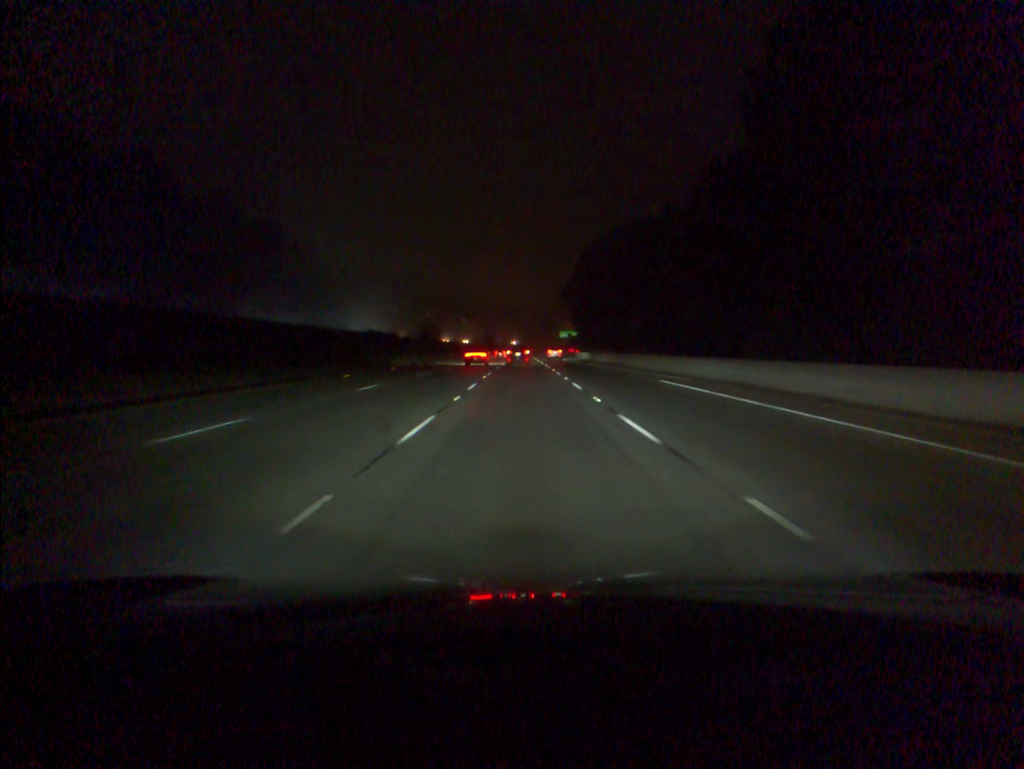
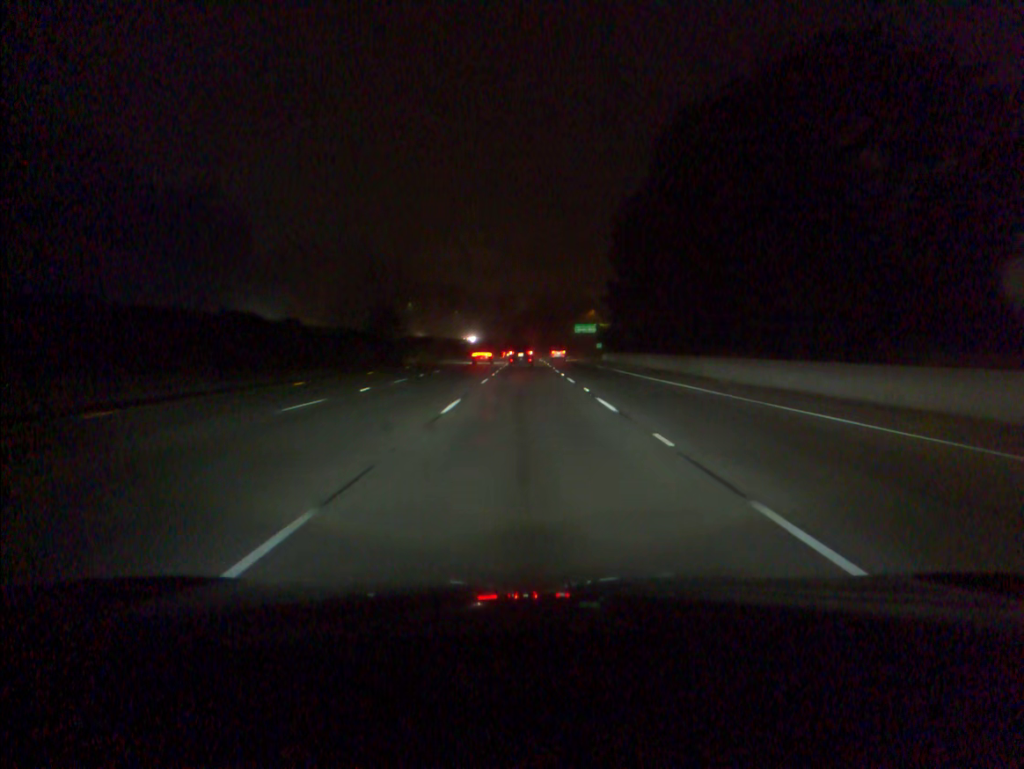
(-0.1, +52.9) m; 0°
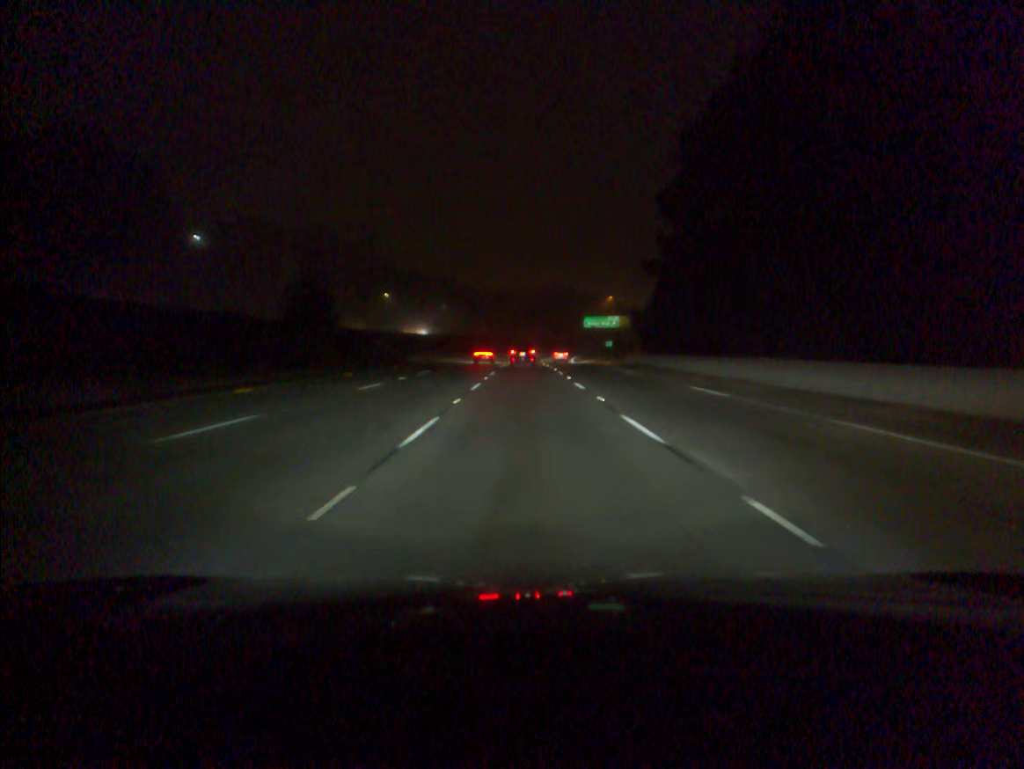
(0.0, +34.9) m; 0°
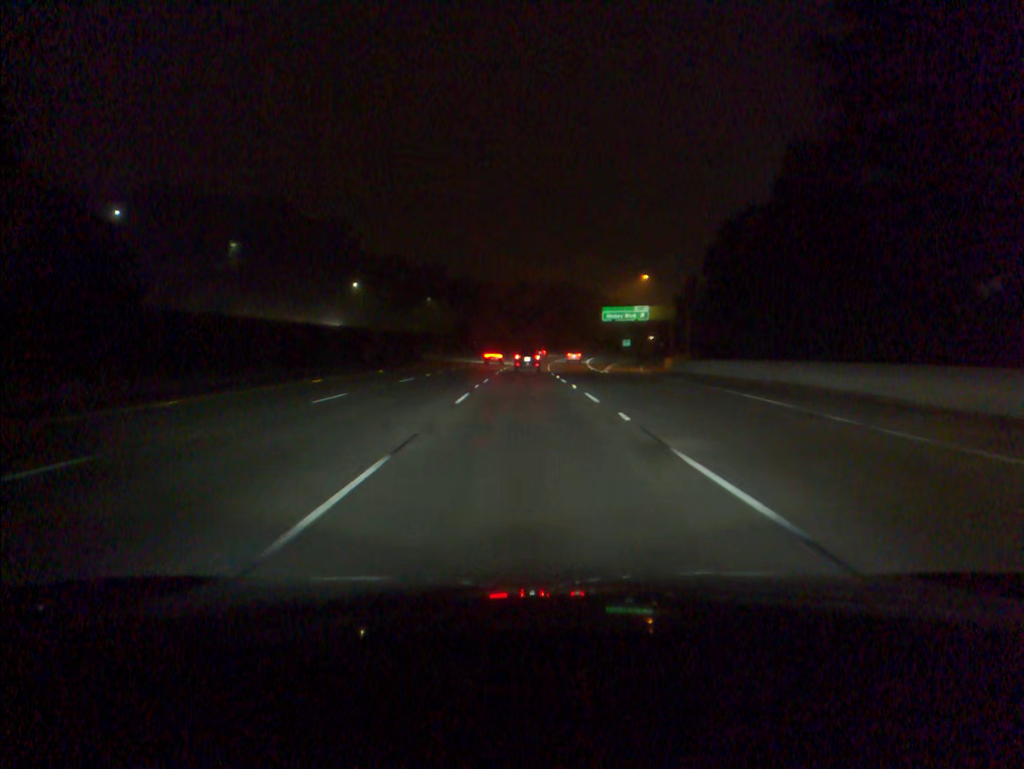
(+0.1, +34.7) m; 0°
